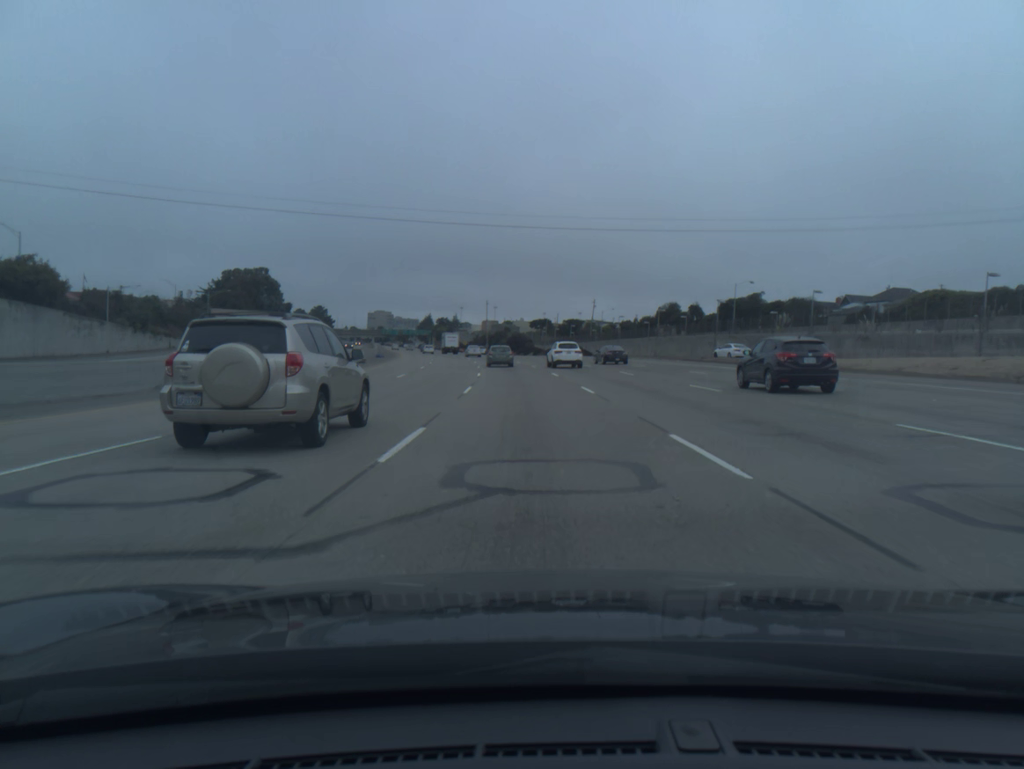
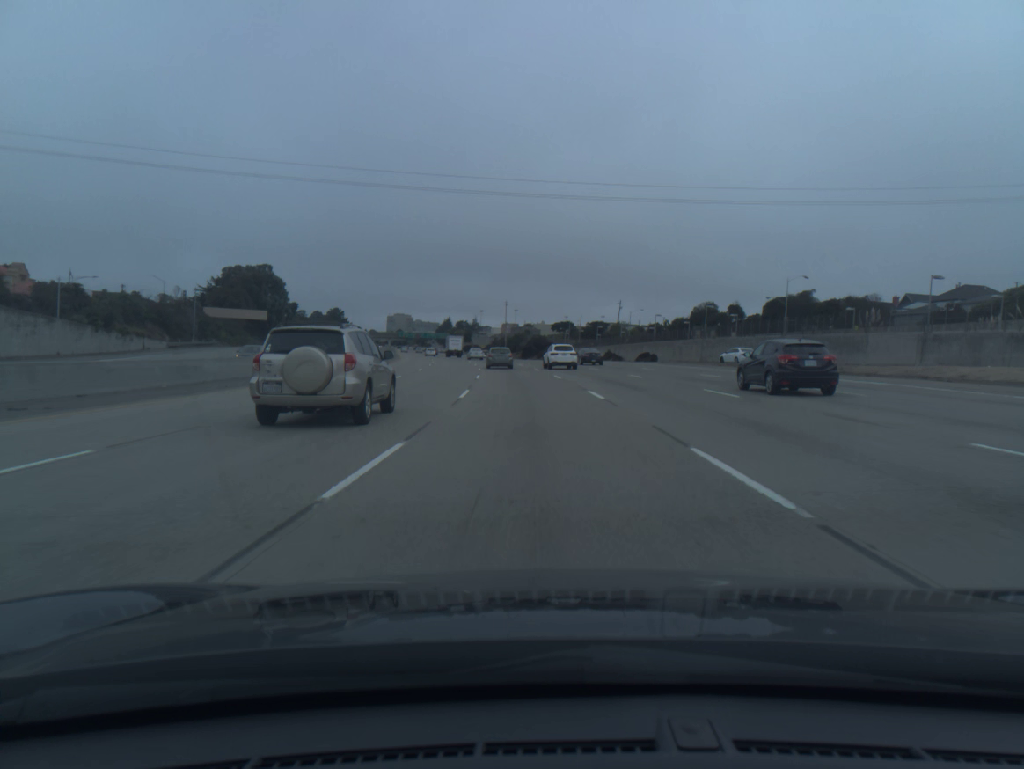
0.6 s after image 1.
(-0.2, +16.2) m; -2°
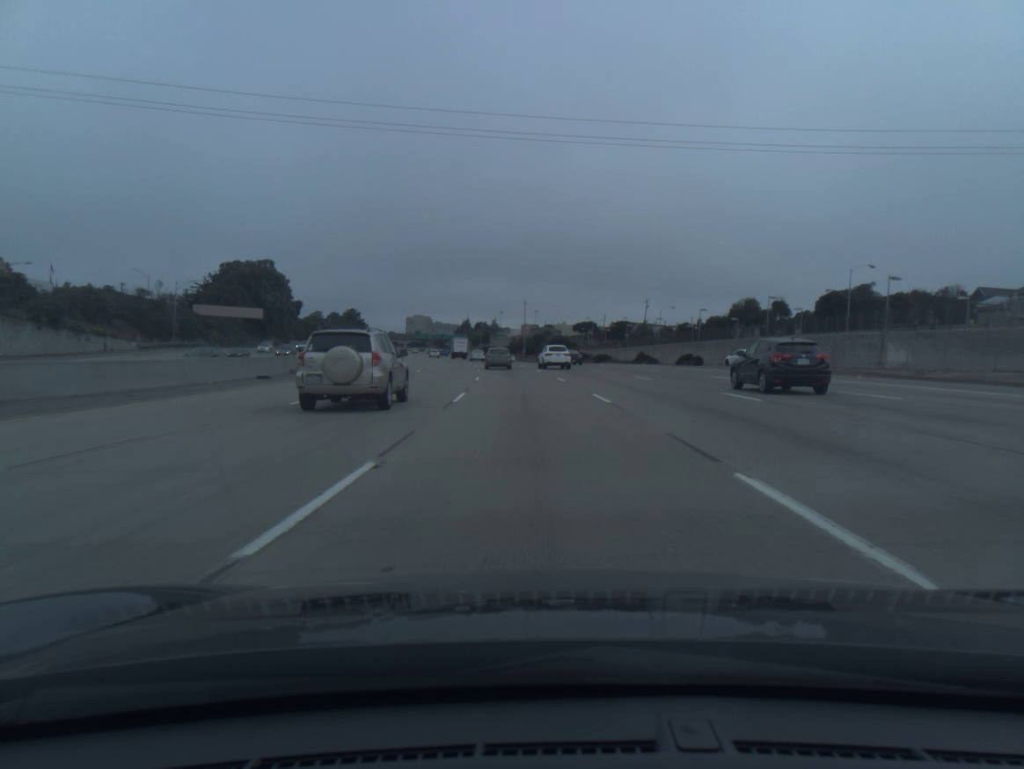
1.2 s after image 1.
(-0.2, +16.1) m; -1°
